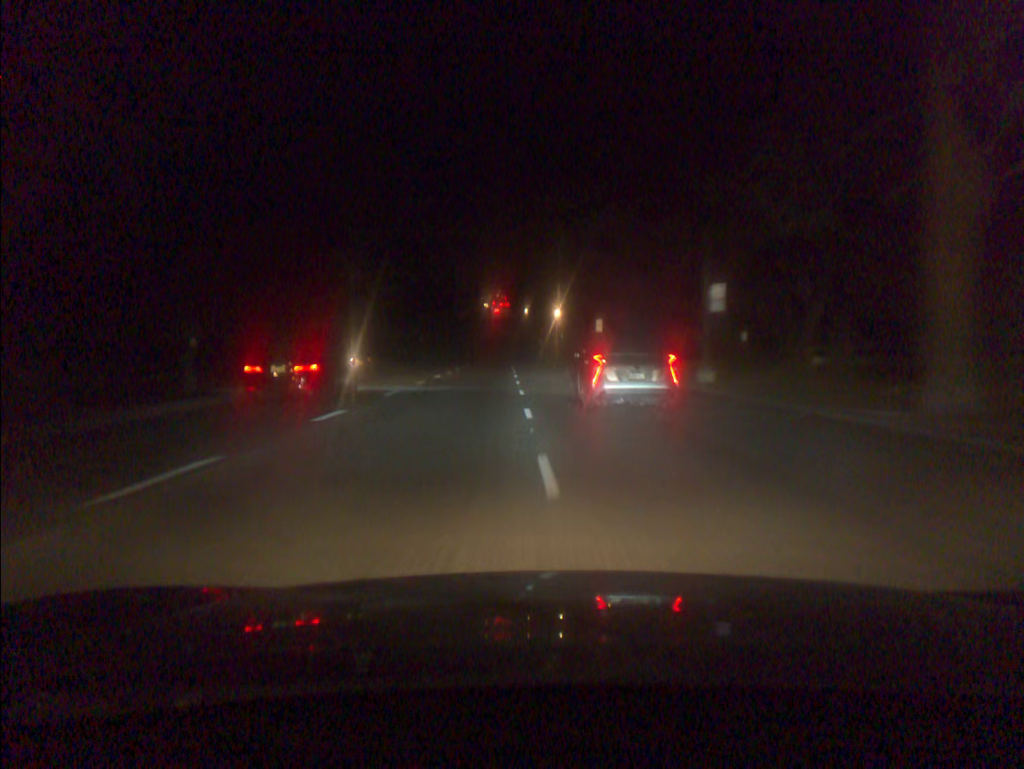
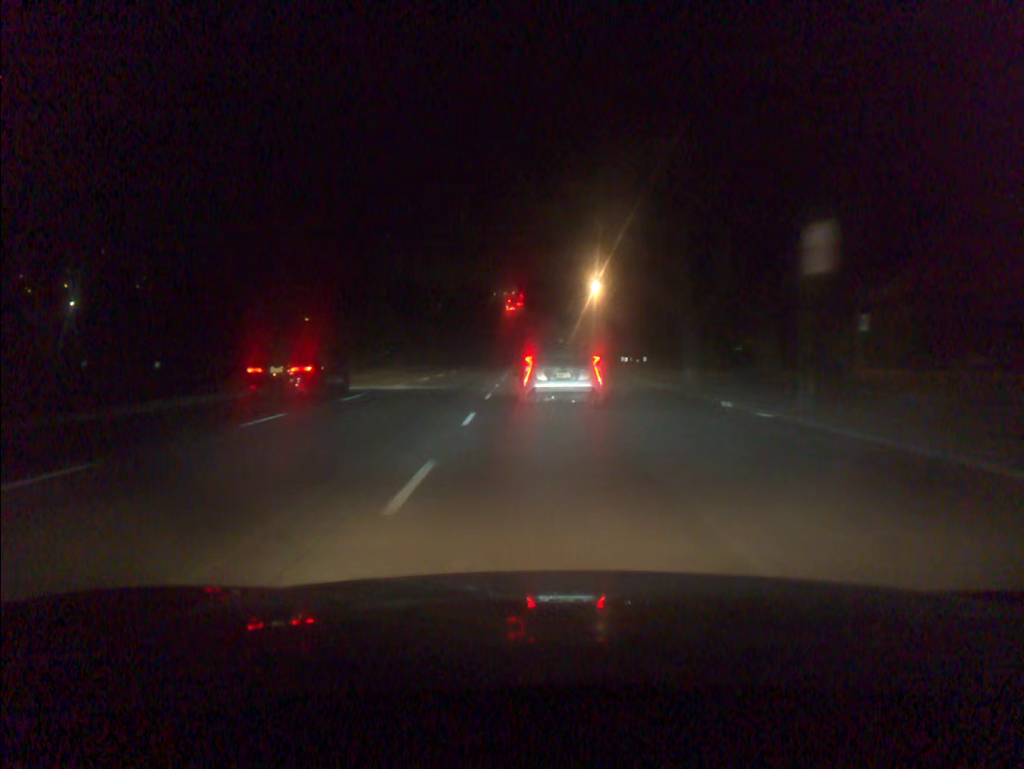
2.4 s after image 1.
(-0.4, +44.5) m; -1°
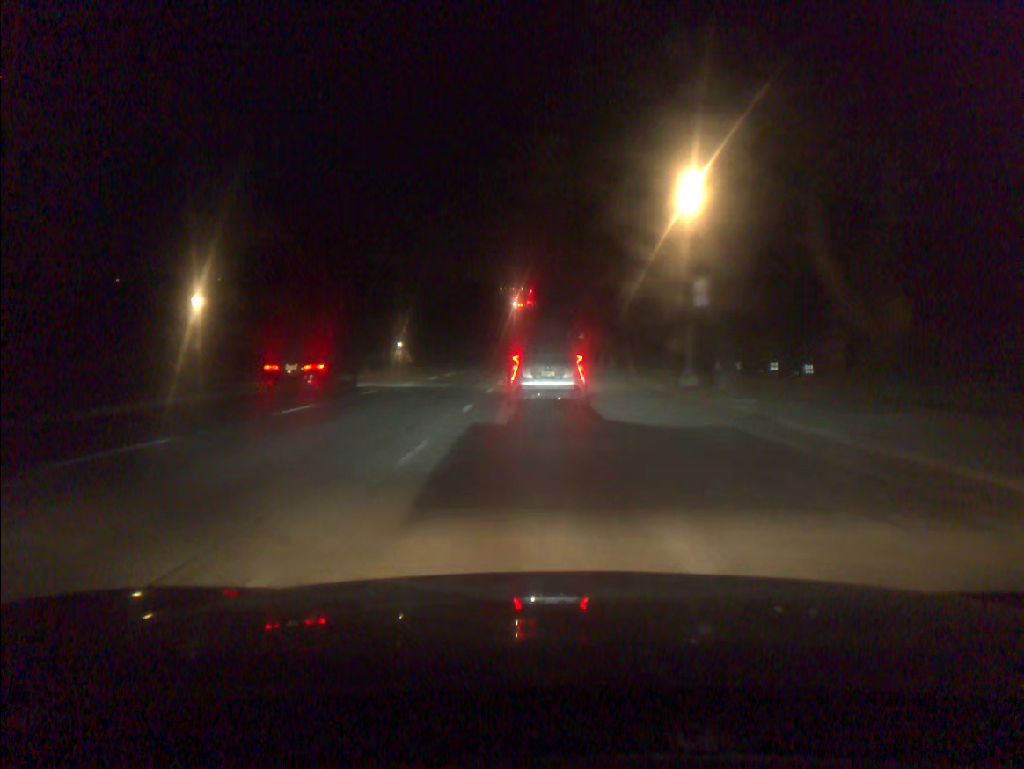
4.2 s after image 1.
(-0.3, +33.7) m; -1°
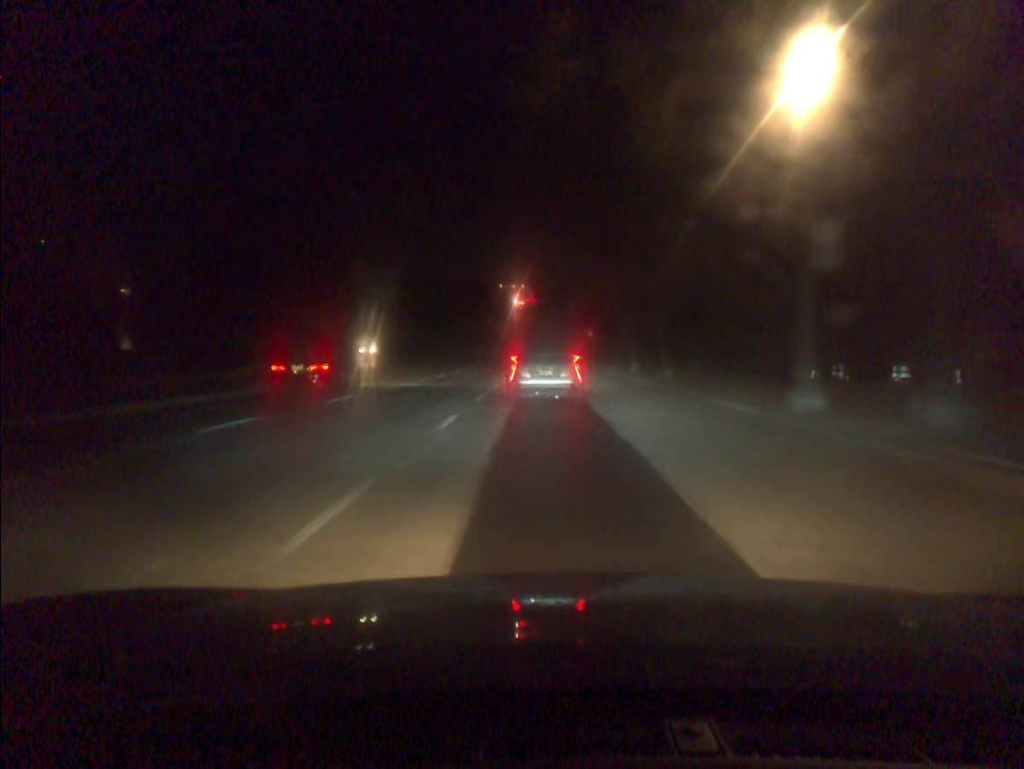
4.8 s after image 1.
(0.0, +11.0) m; 0°
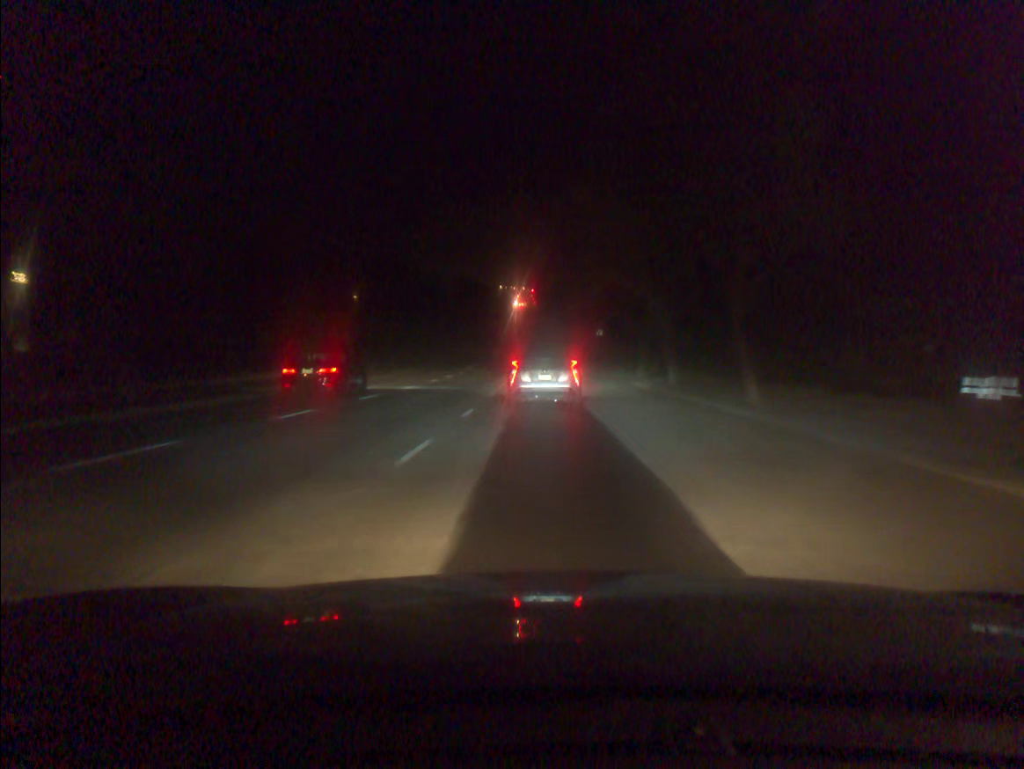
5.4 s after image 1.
(0.0, +10.8) m; 0°
